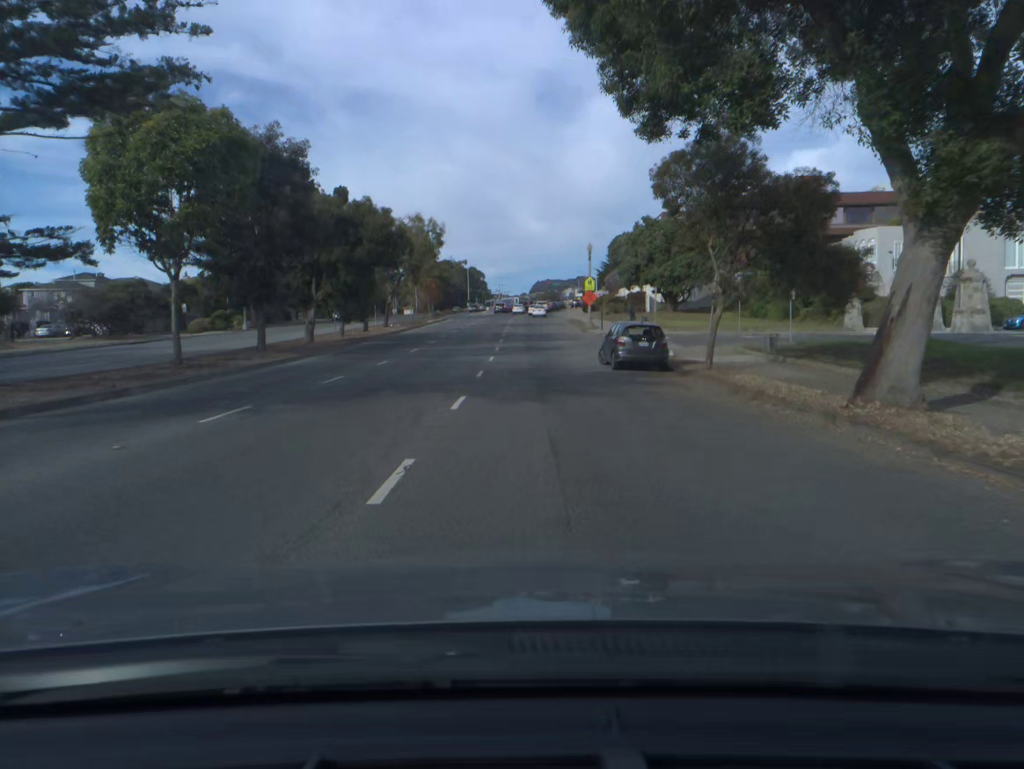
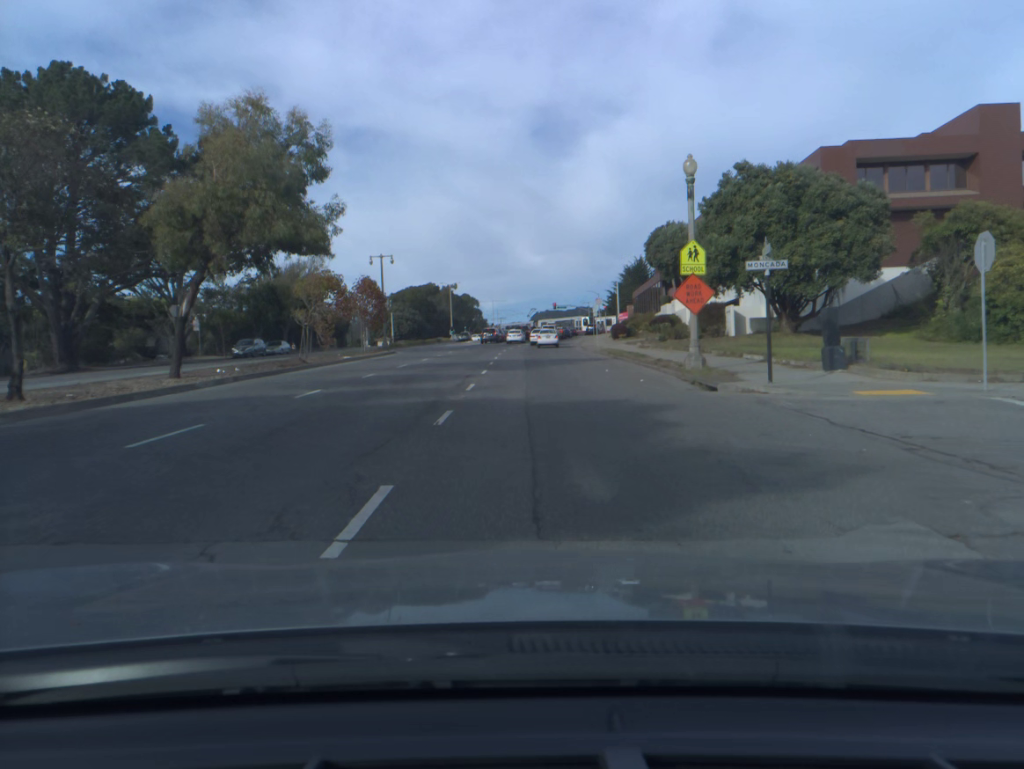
(-0.2, +37.9) m; 0°
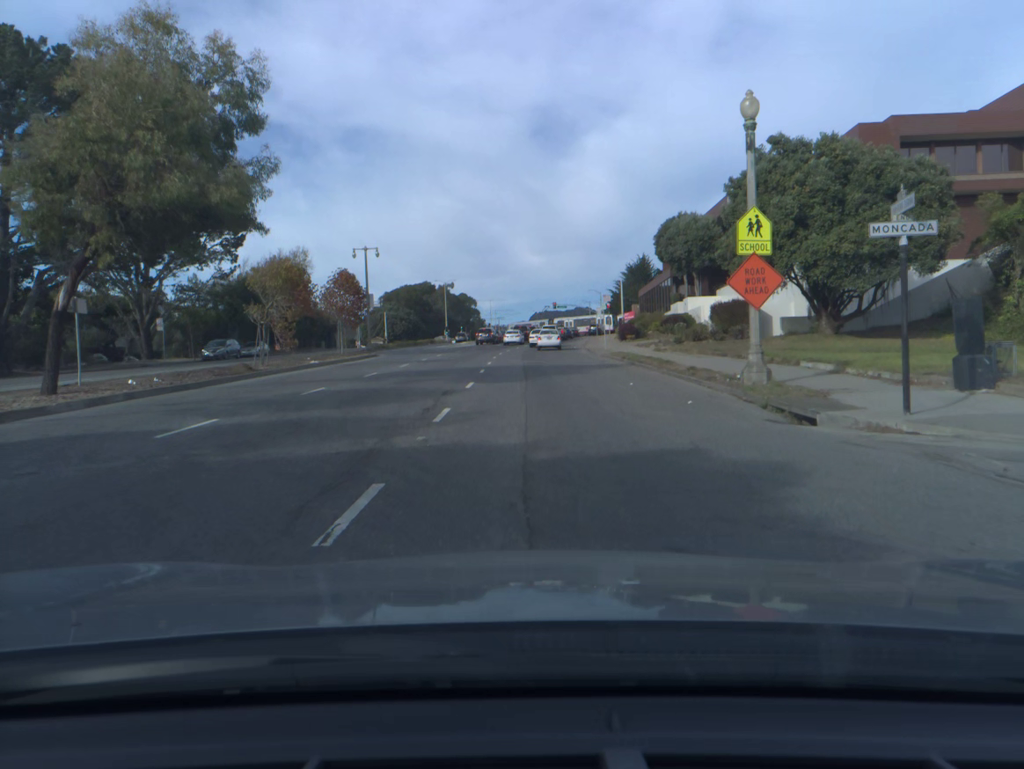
(0.0, +6.5) m; 0°
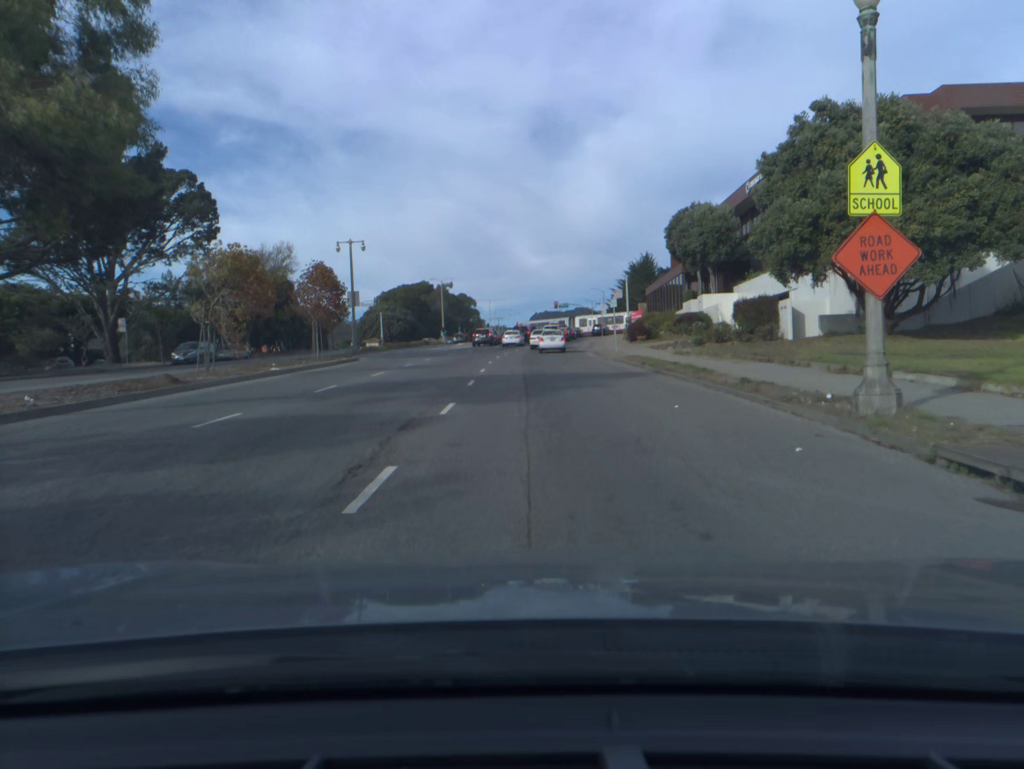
(0.0, +6.1) m; 0°
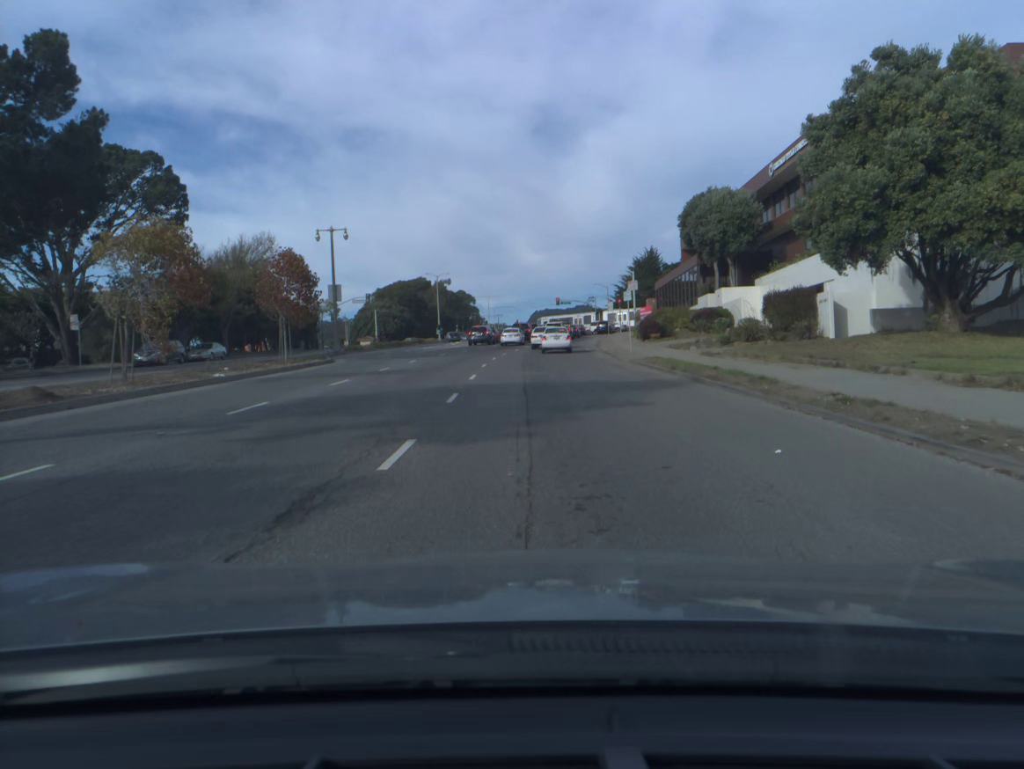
(0.0, +5.7) m; 0°
